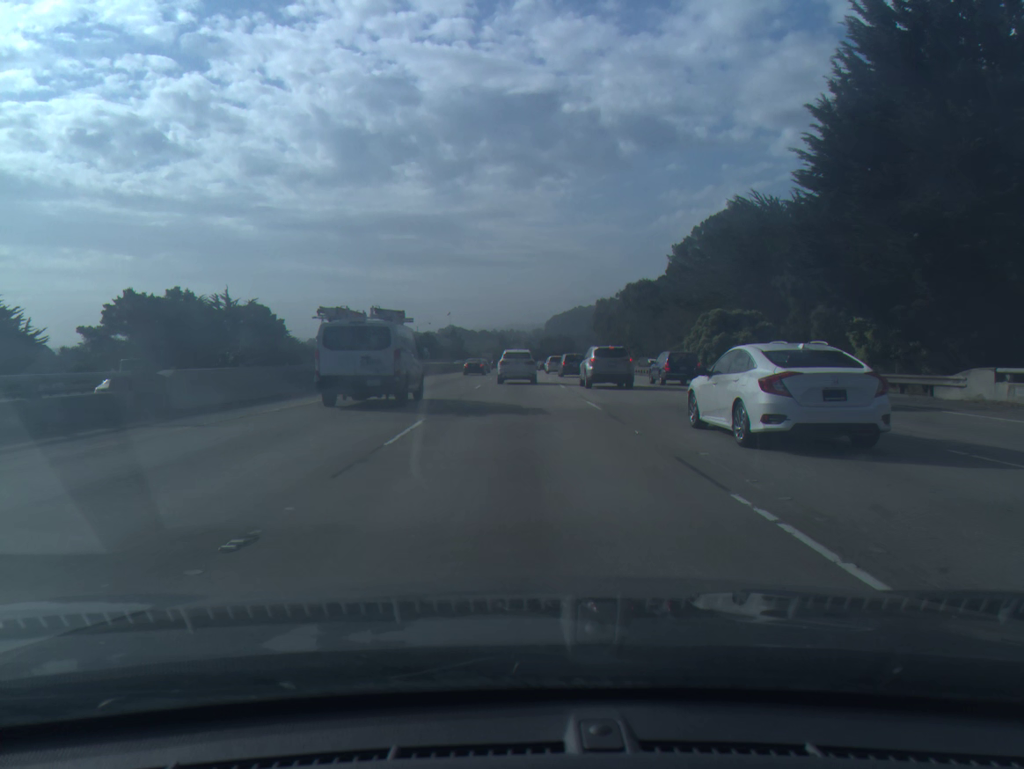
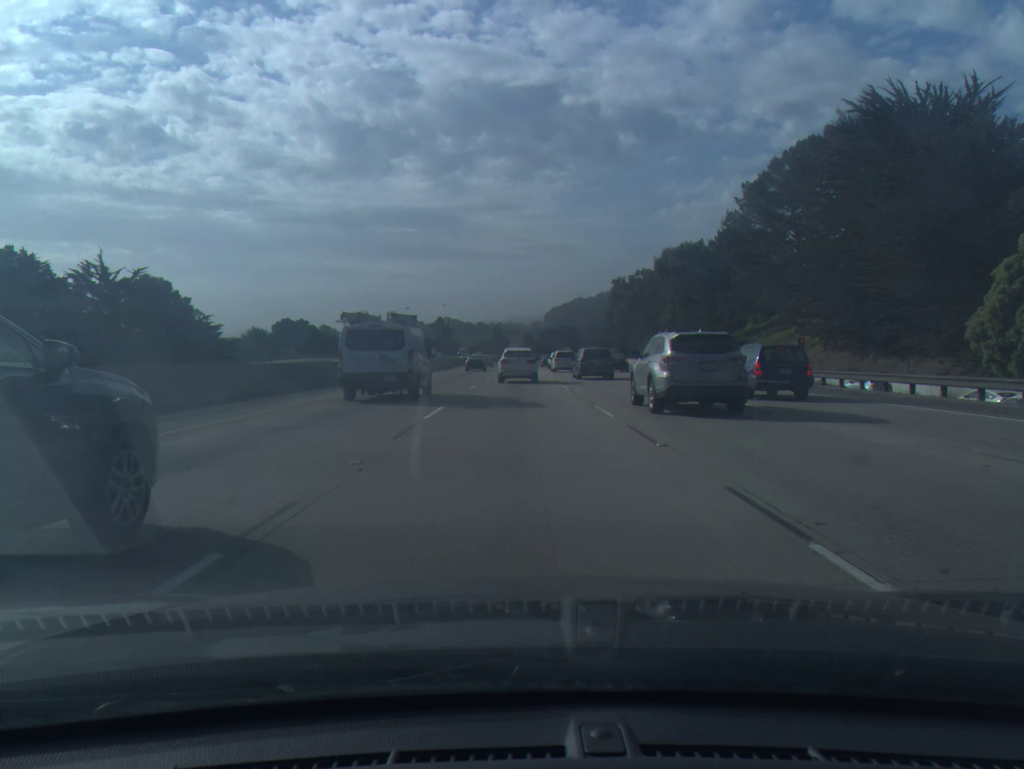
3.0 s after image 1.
(0.0, +46.5) m; 0°
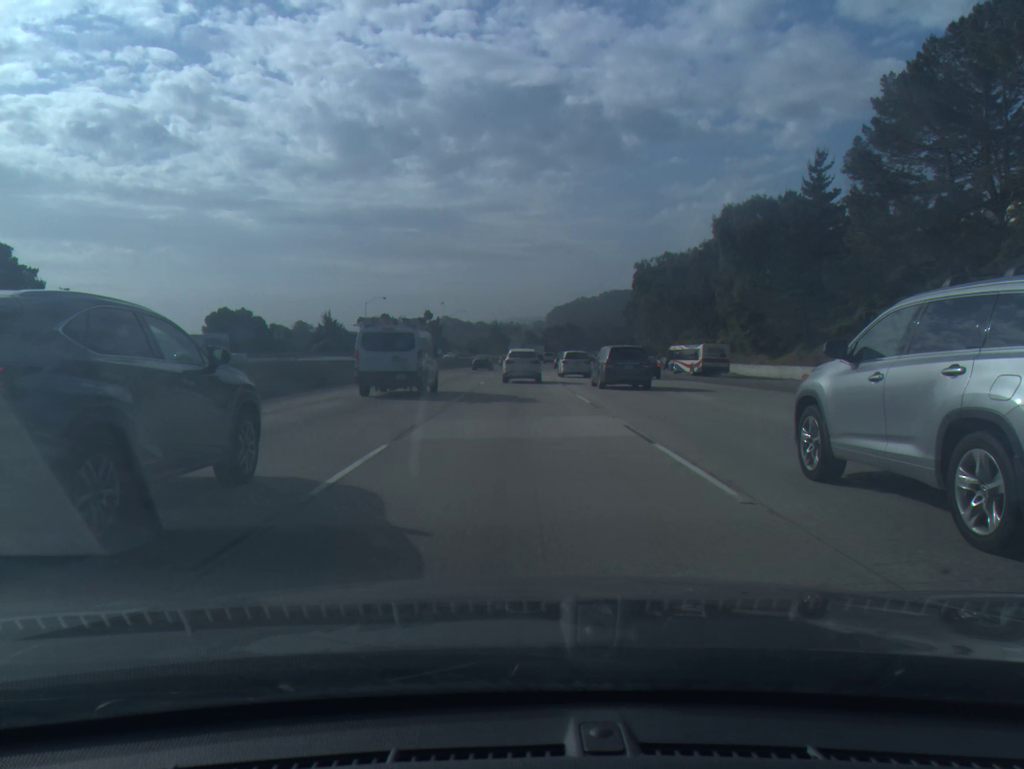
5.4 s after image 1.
(0.0, +37.8) m; 0°
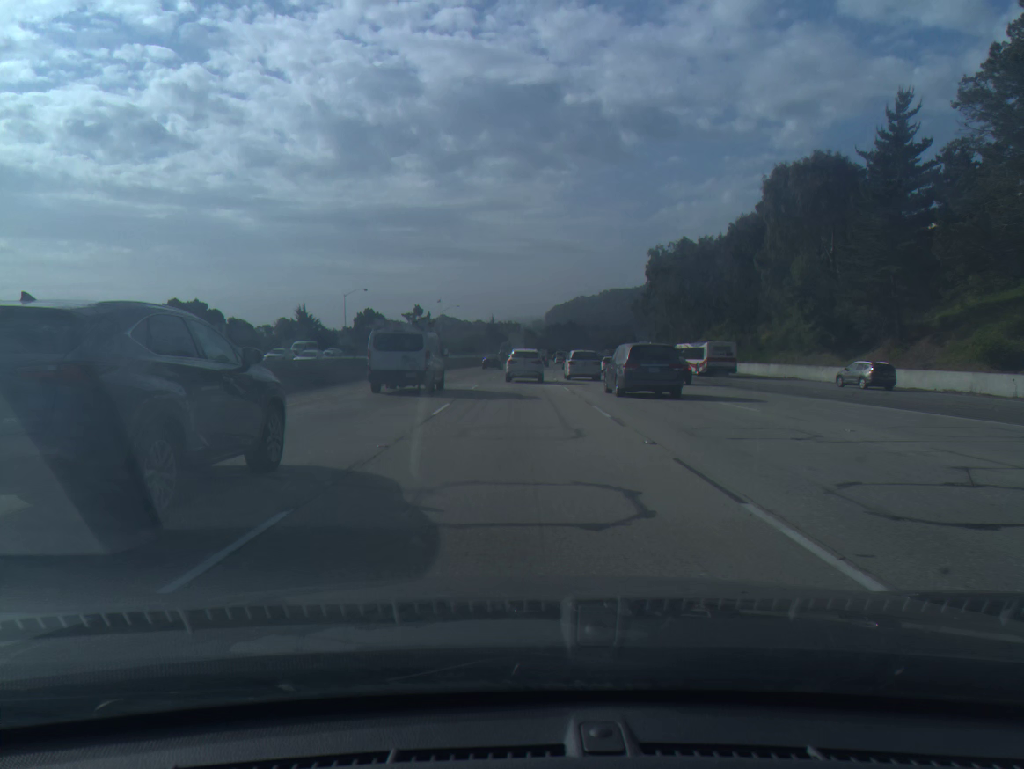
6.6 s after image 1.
(0.0, +19.3) m; 0°
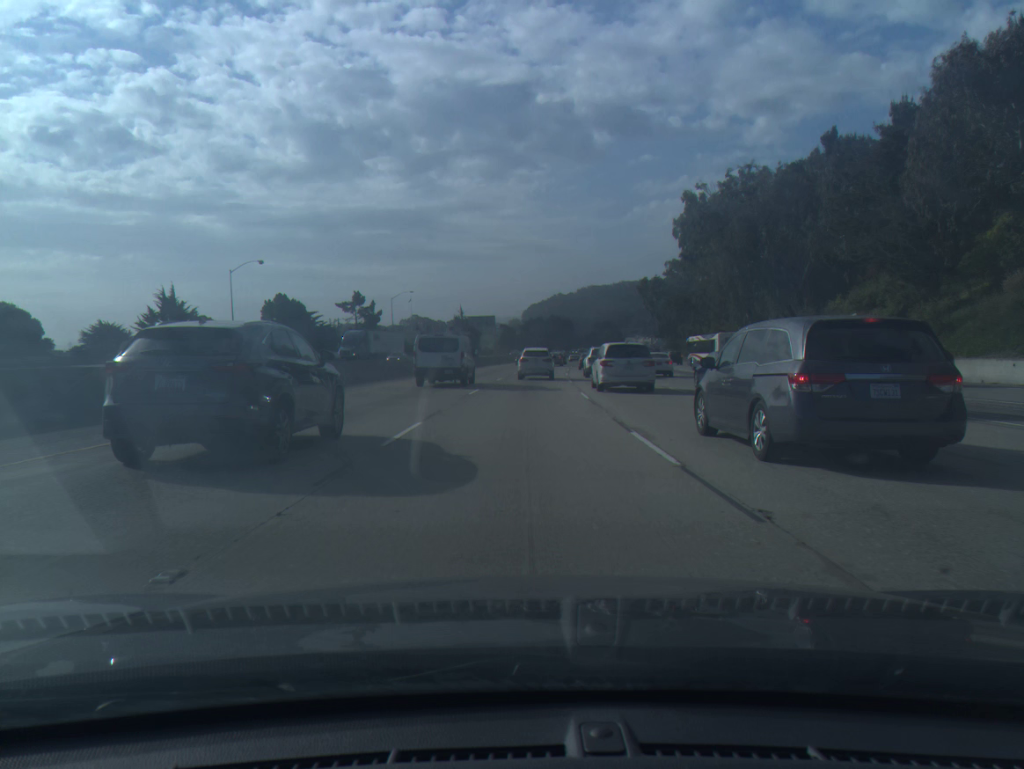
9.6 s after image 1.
(+0.4, +49.7) m; +2°
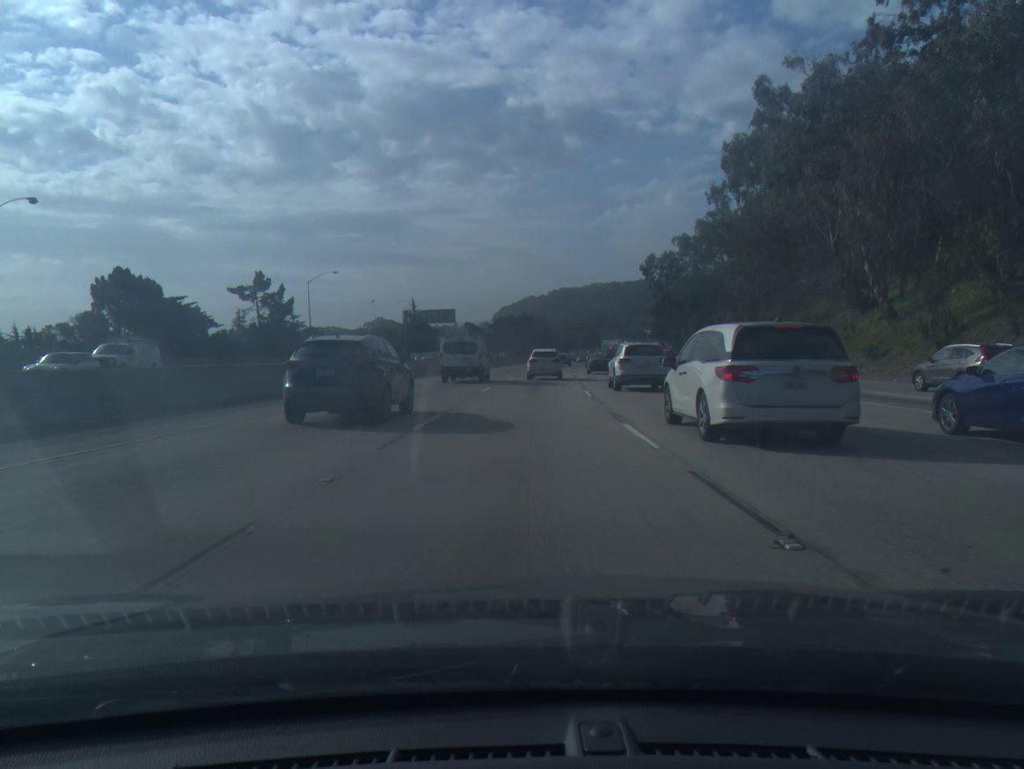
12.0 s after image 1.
(+0.7, +41.1) m; +2°
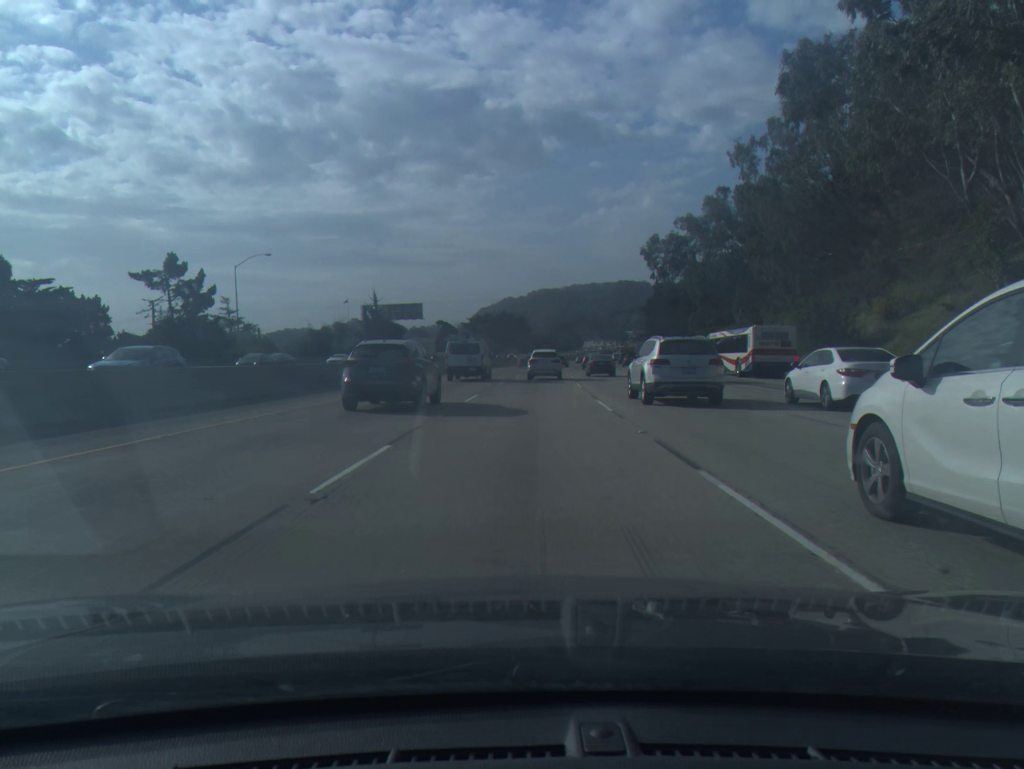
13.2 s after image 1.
(+0.3, +20.9) m; +2°
